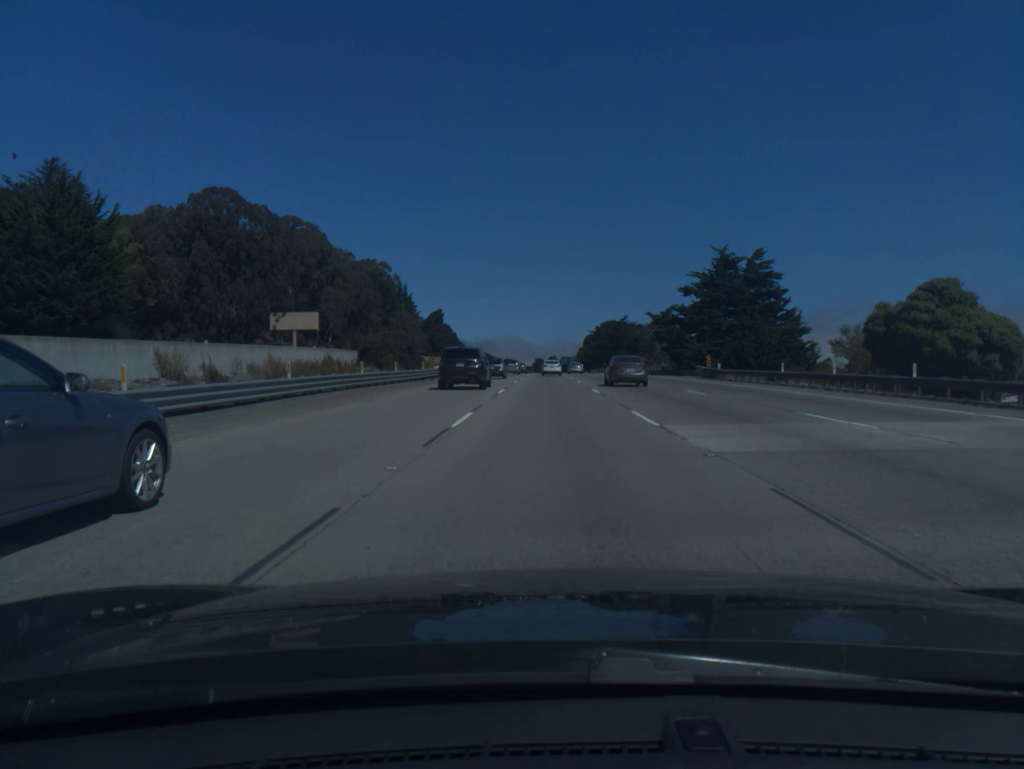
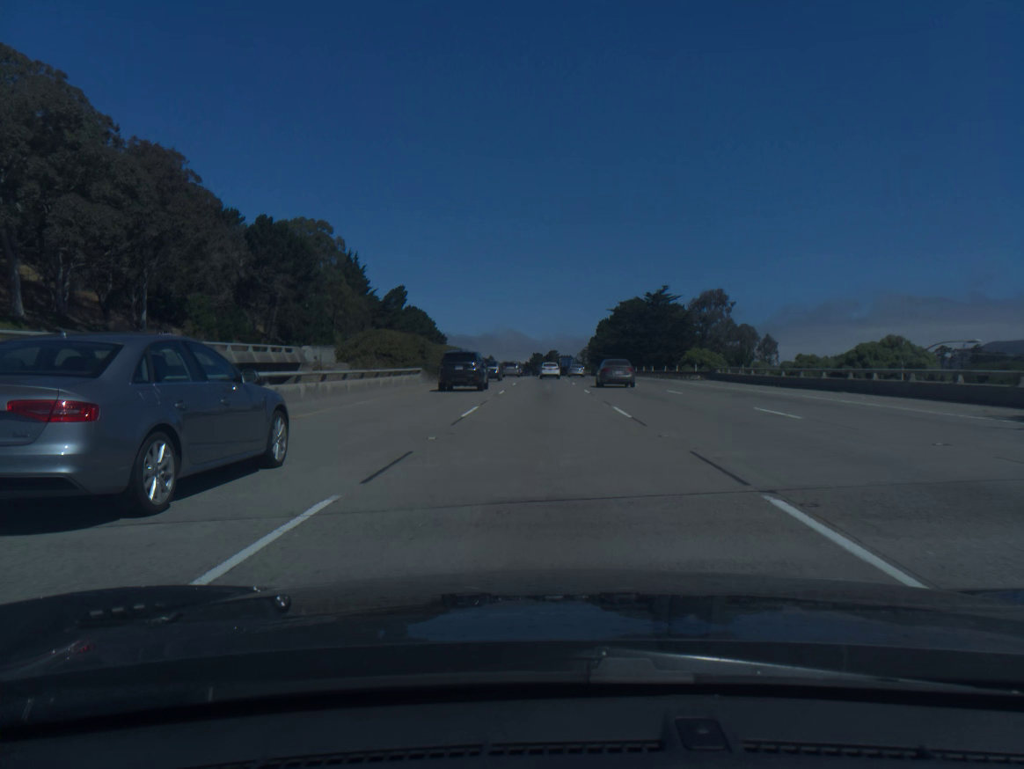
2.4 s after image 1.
(+0.2, +70.0) m; 0°
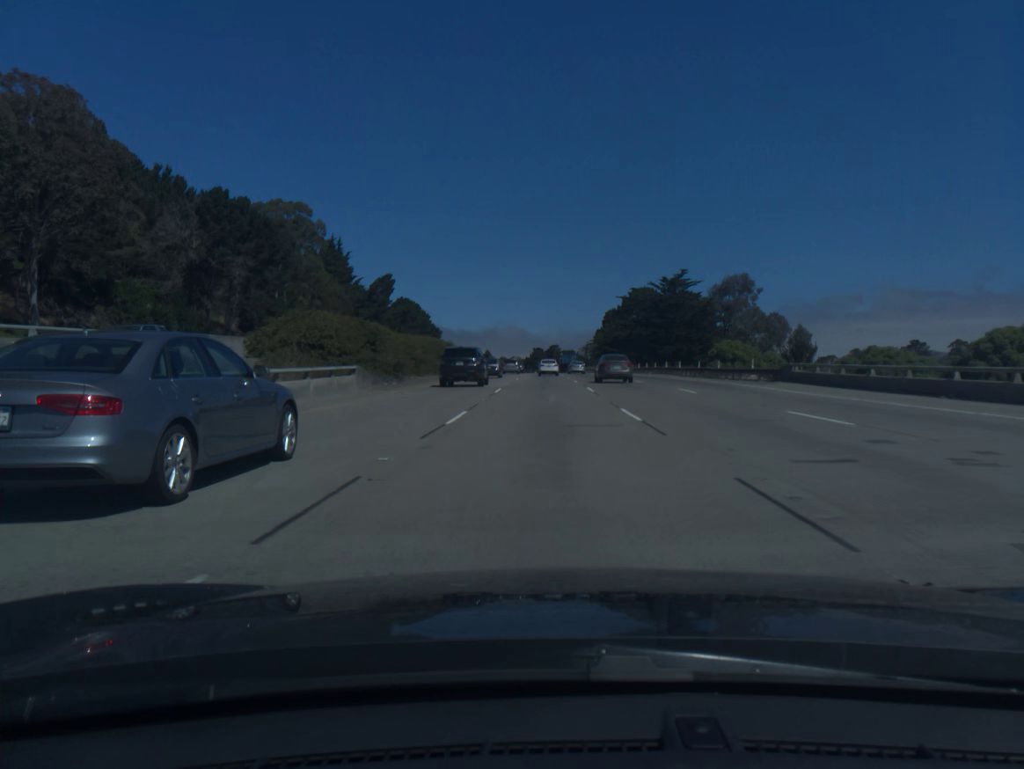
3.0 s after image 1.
(0.0, +17.5) m; 0°
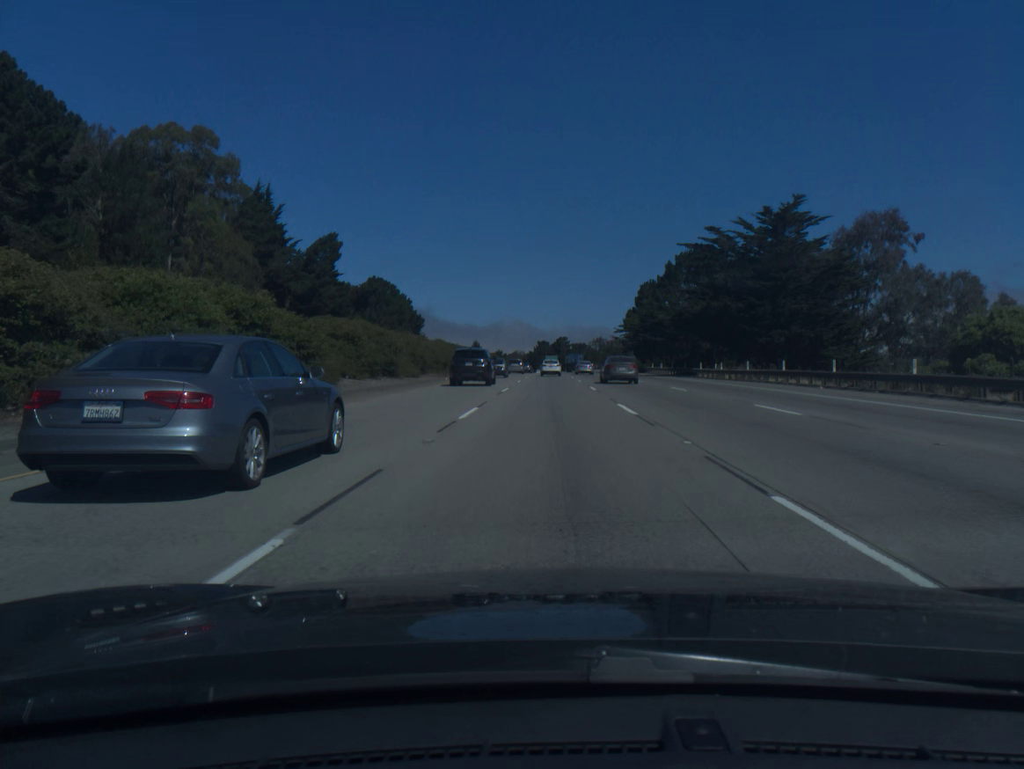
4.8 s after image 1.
(-0.3, +52.5) m; -1°
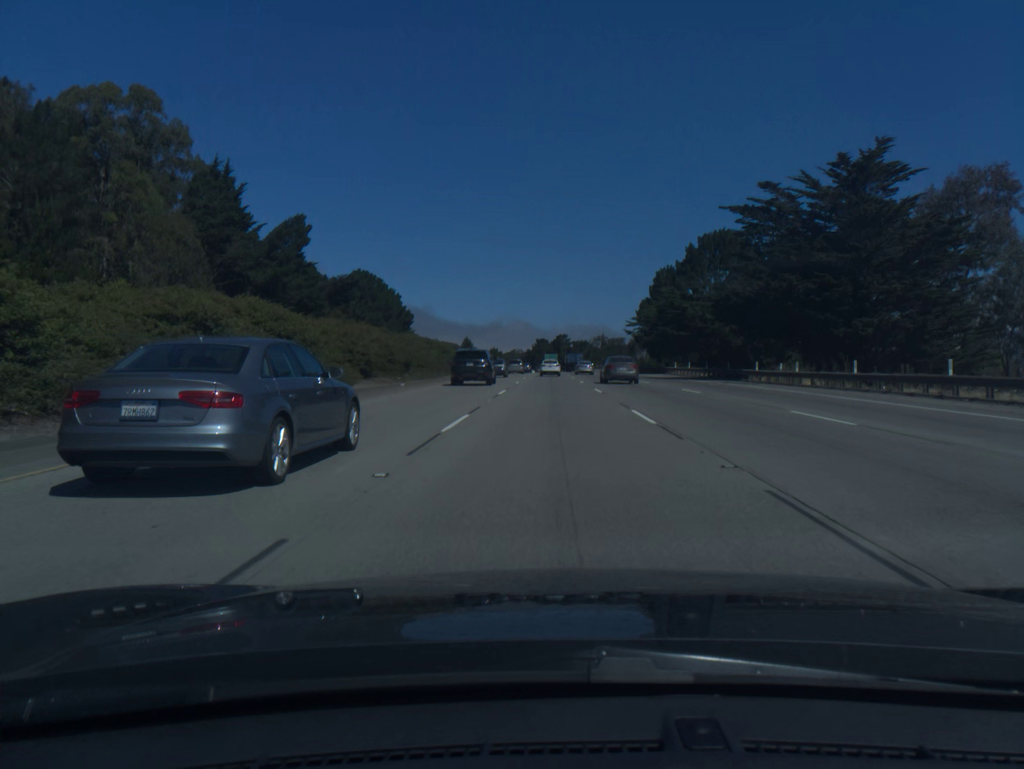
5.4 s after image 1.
(0.0, +17.5) m; 0°
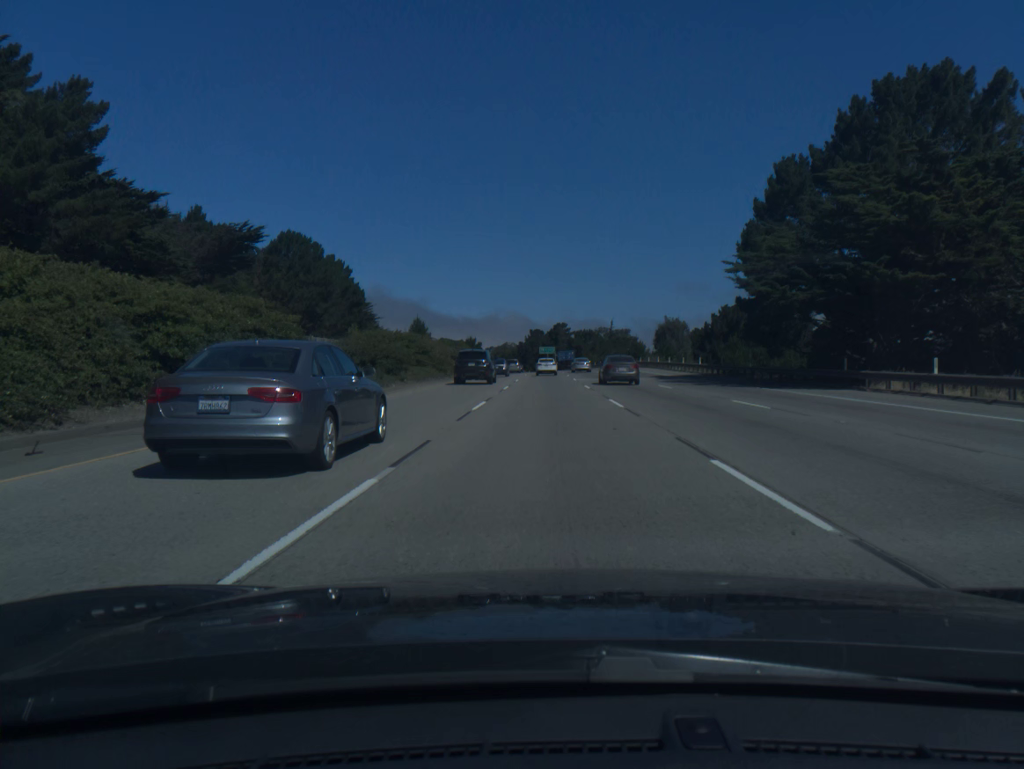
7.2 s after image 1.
(+0.2, +52.7) m; 0°
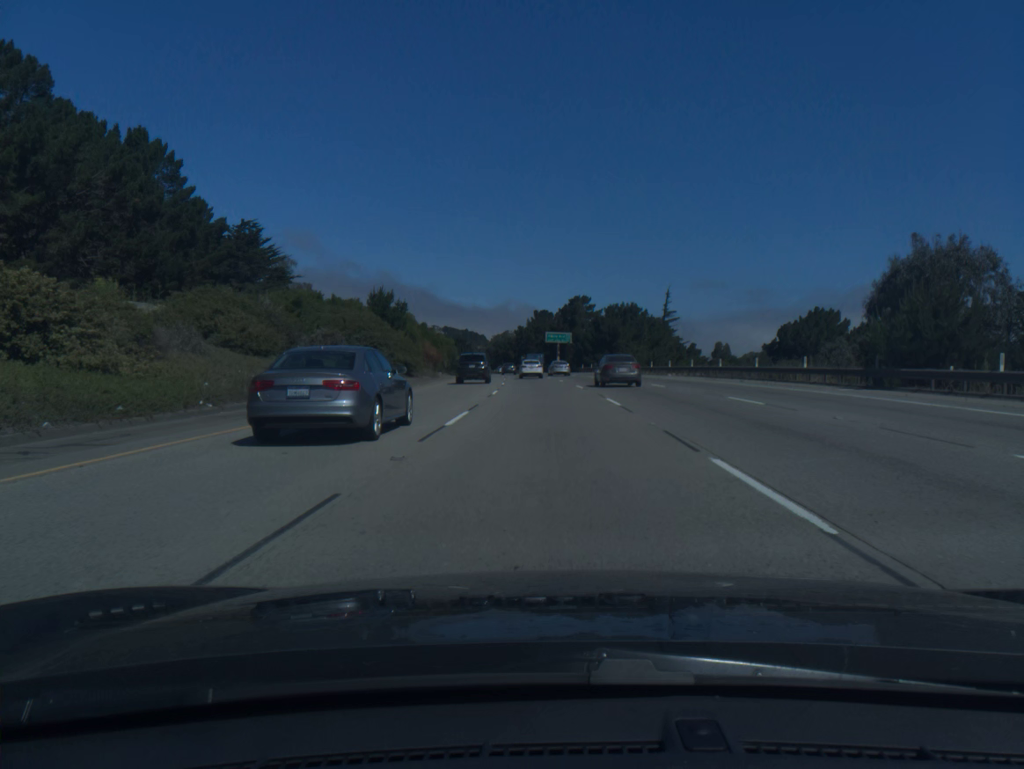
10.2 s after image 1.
(-0.1, +87.5) m; -1°
